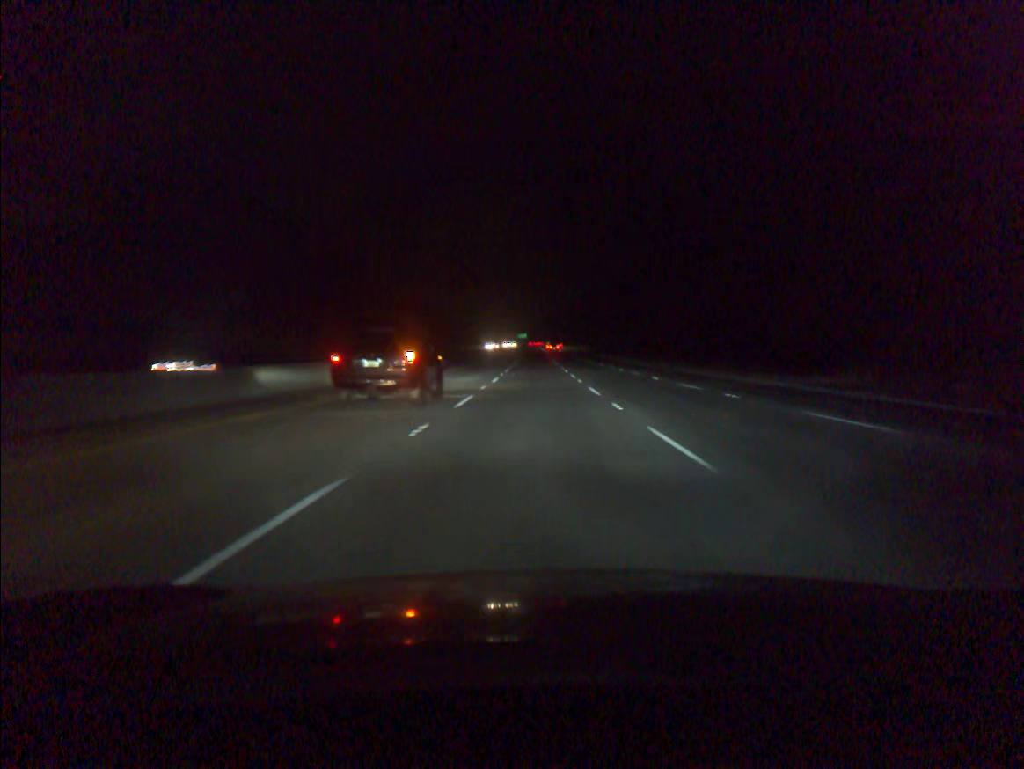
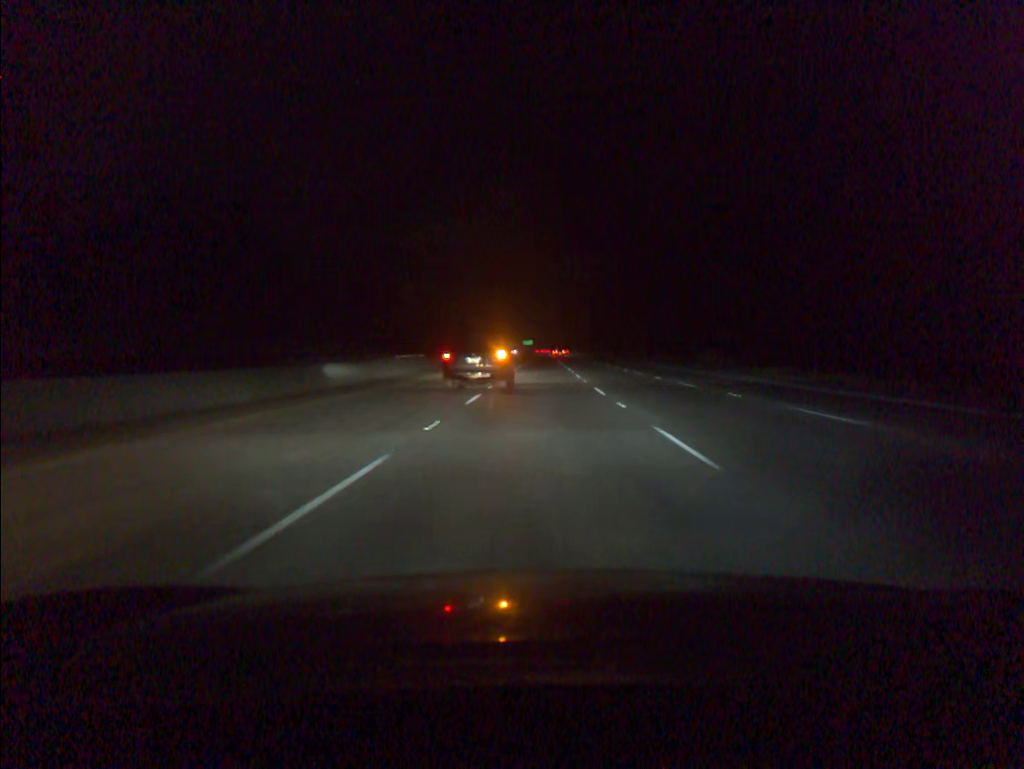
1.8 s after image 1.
(-0.2, +57.9) m; 0°
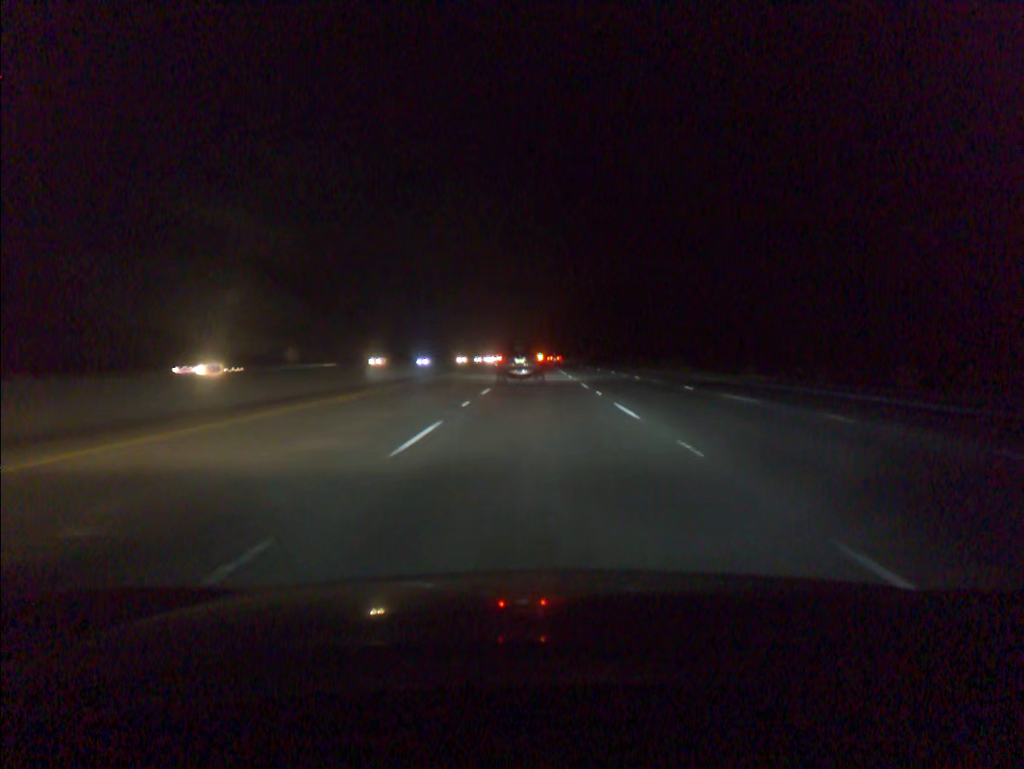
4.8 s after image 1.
(+0.3, +95.9) m; 0°
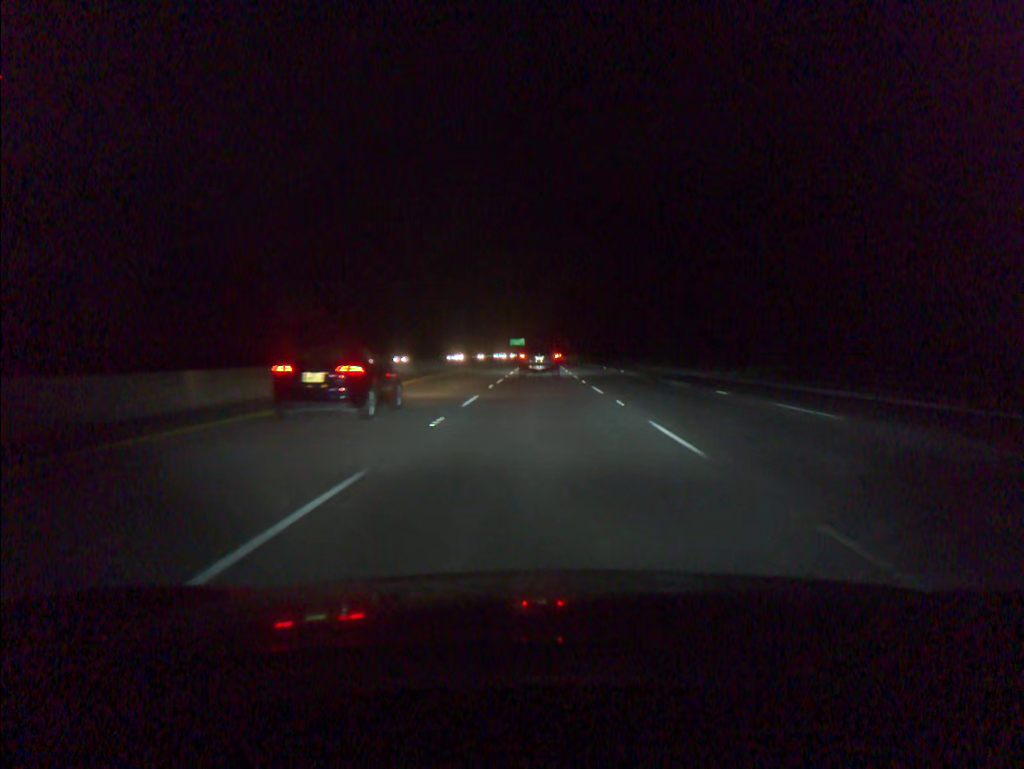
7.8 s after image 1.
(-0.1, +92.8) m; 0°
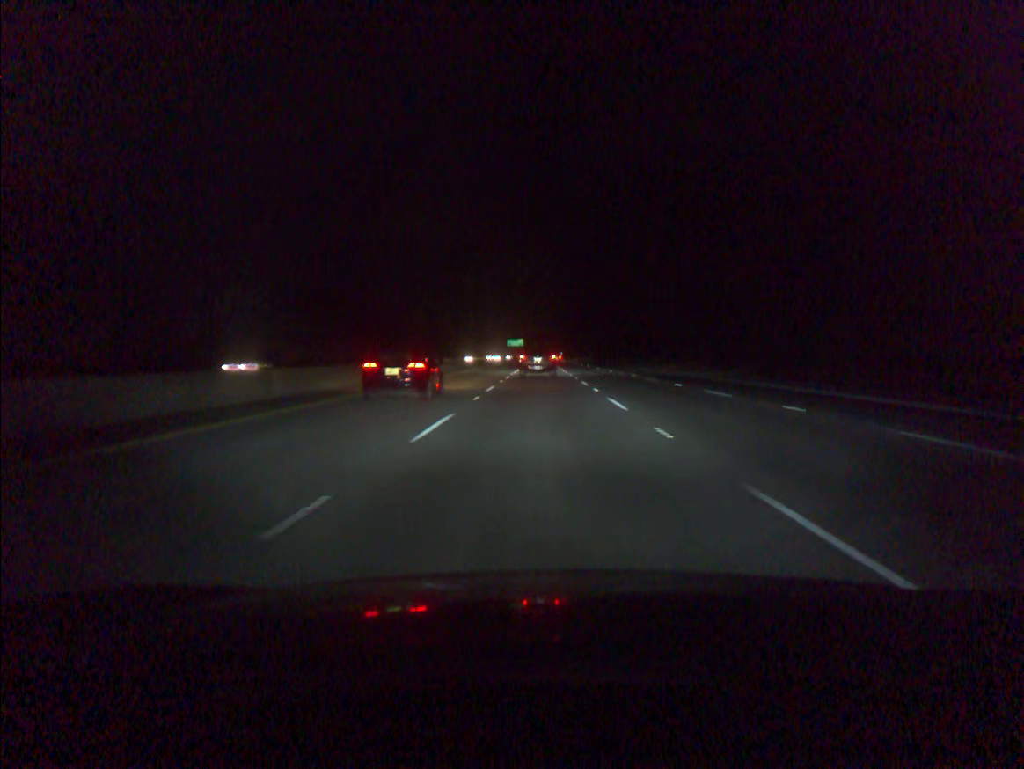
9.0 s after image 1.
(0.0, +36.0) m; 0°
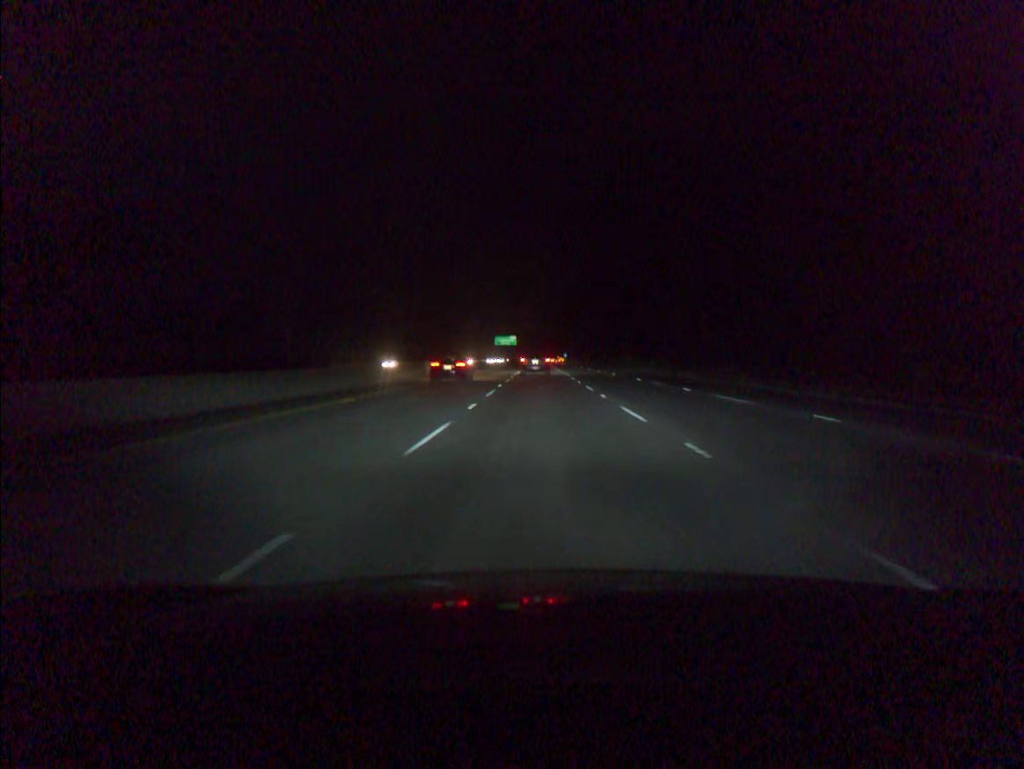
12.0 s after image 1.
(-0.1, +89.5) m; 0°
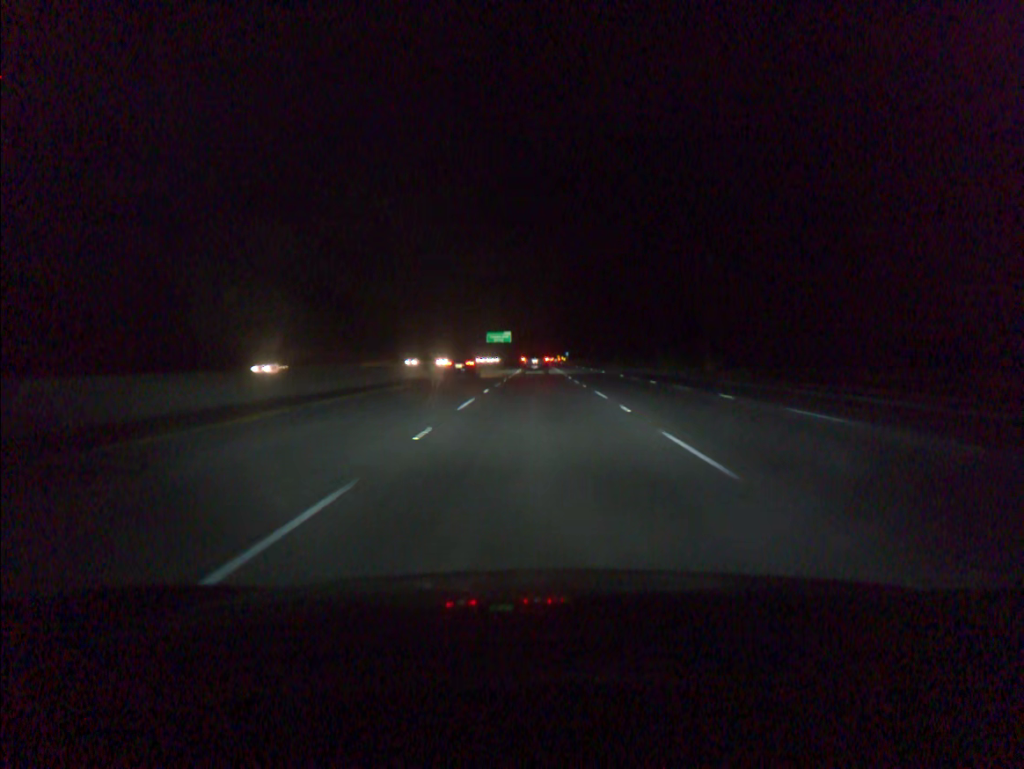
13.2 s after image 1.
(+0.1, +36.3) m; 0°
